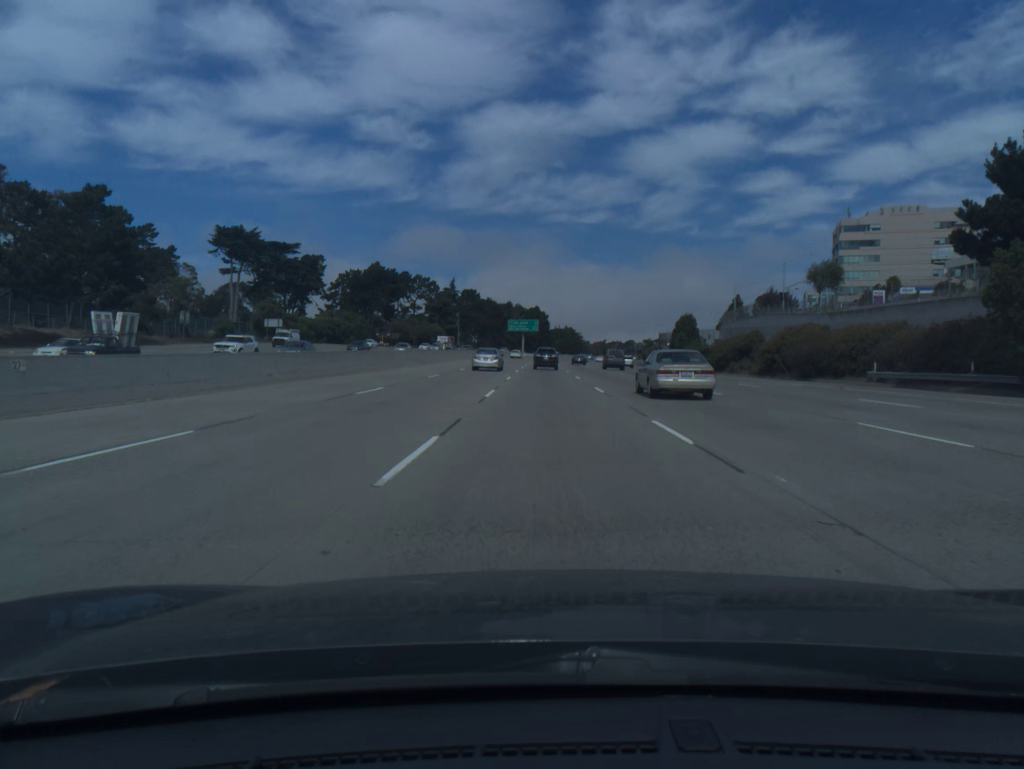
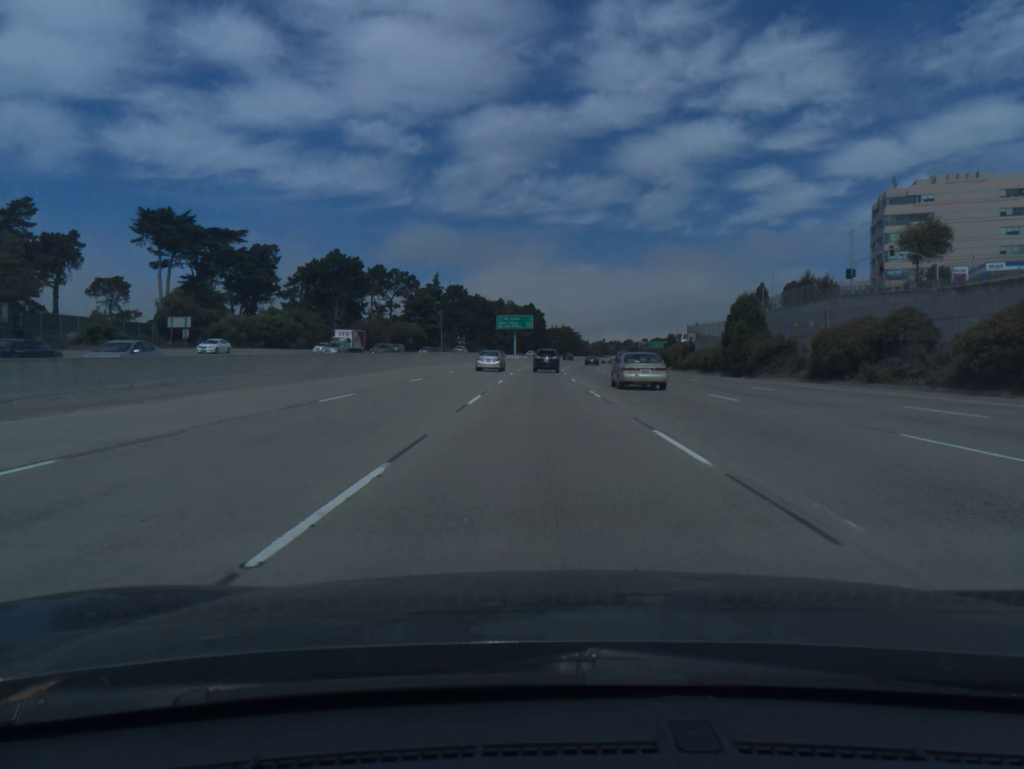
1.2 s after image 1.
(+0.1, +31.2) m; 0°
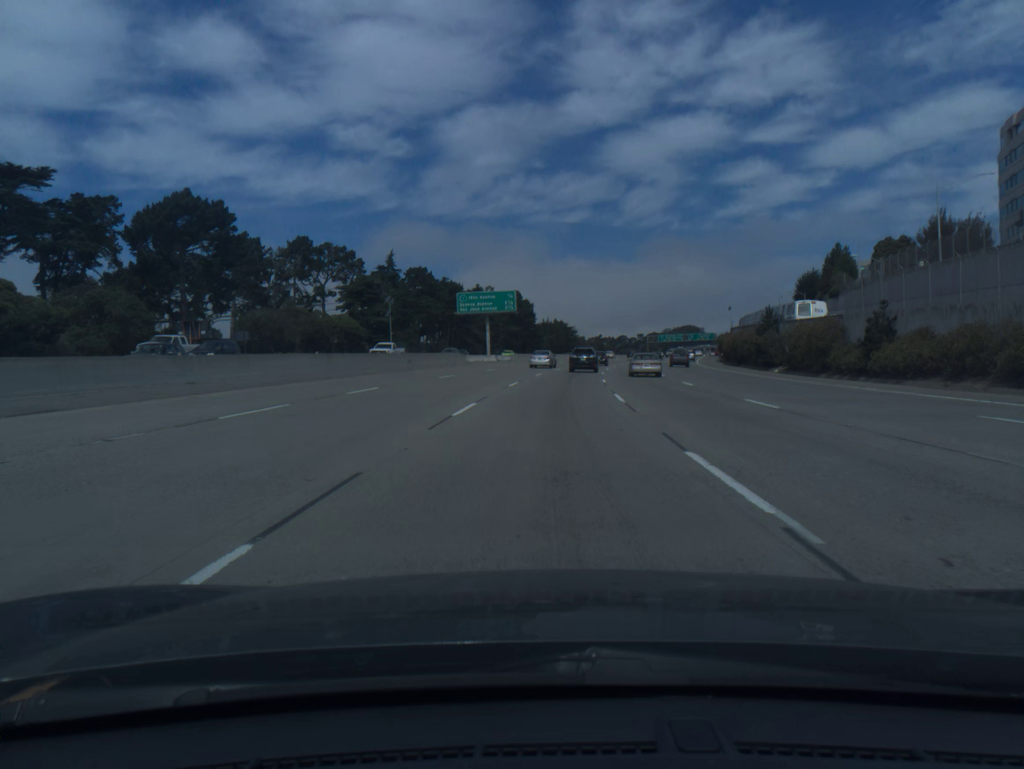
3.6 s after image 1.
(0.0, +60.6) m; +1°
